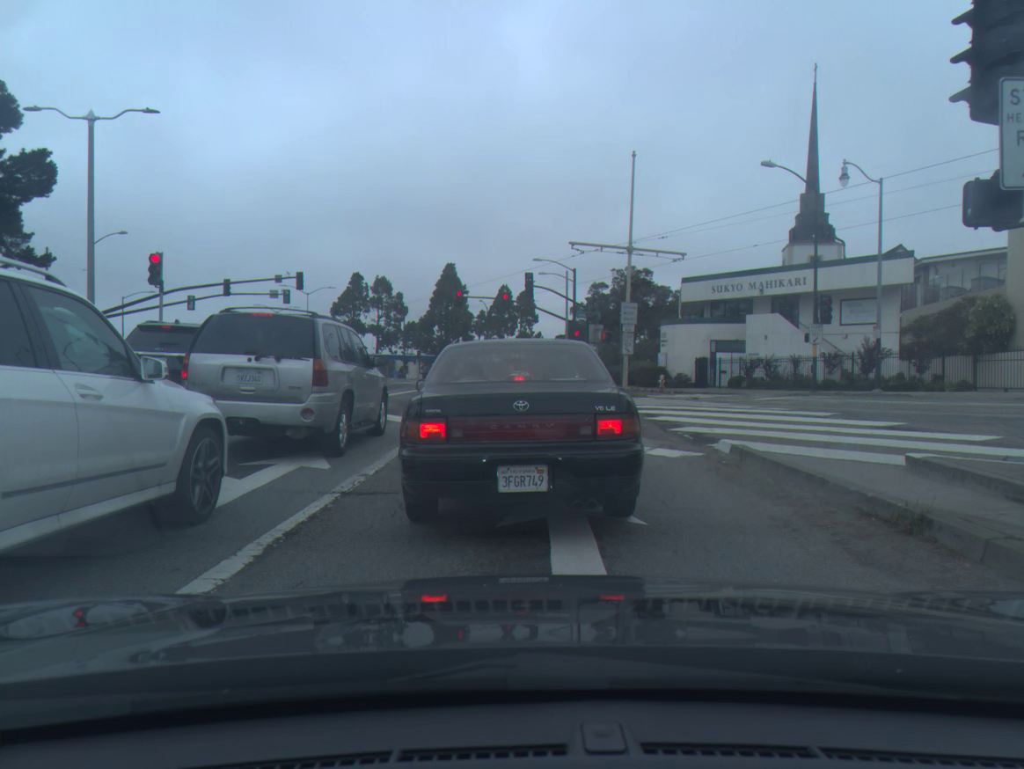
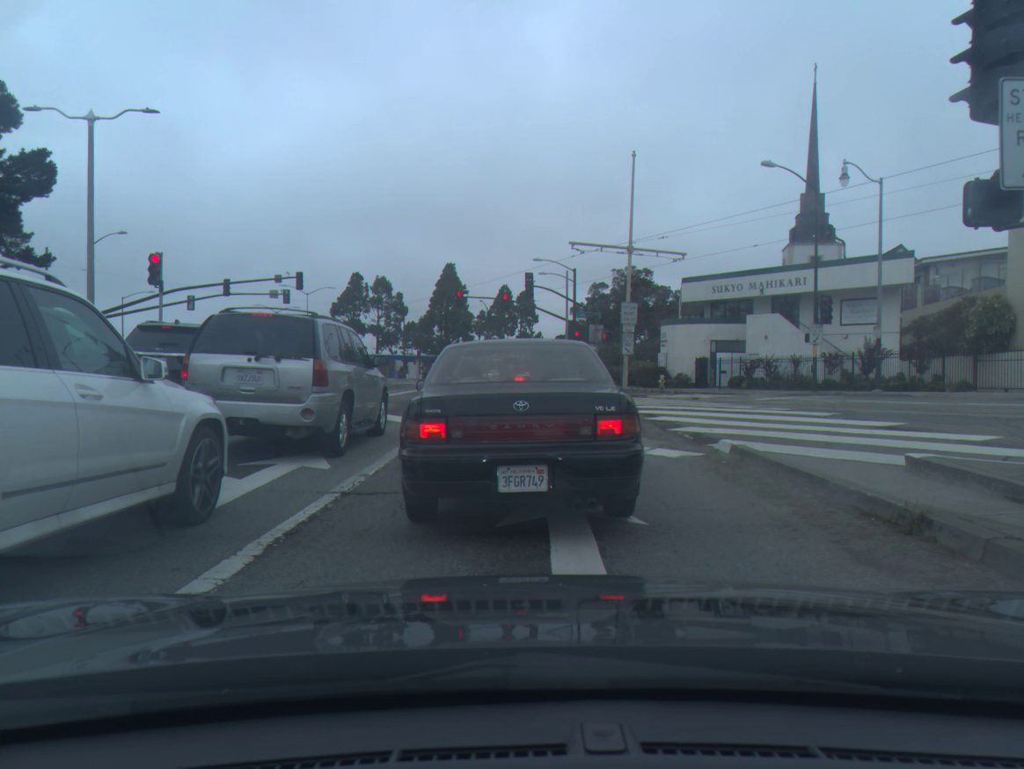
(0.0, 0.0) m; 0°
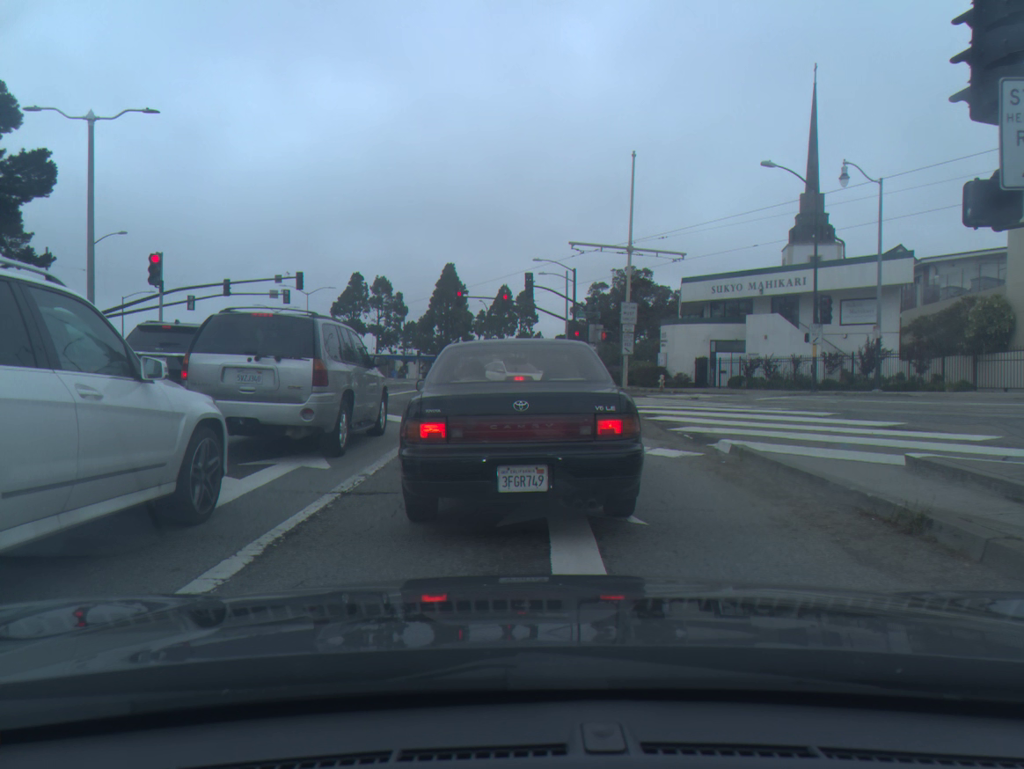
(0.0, 0.0) m; 0°
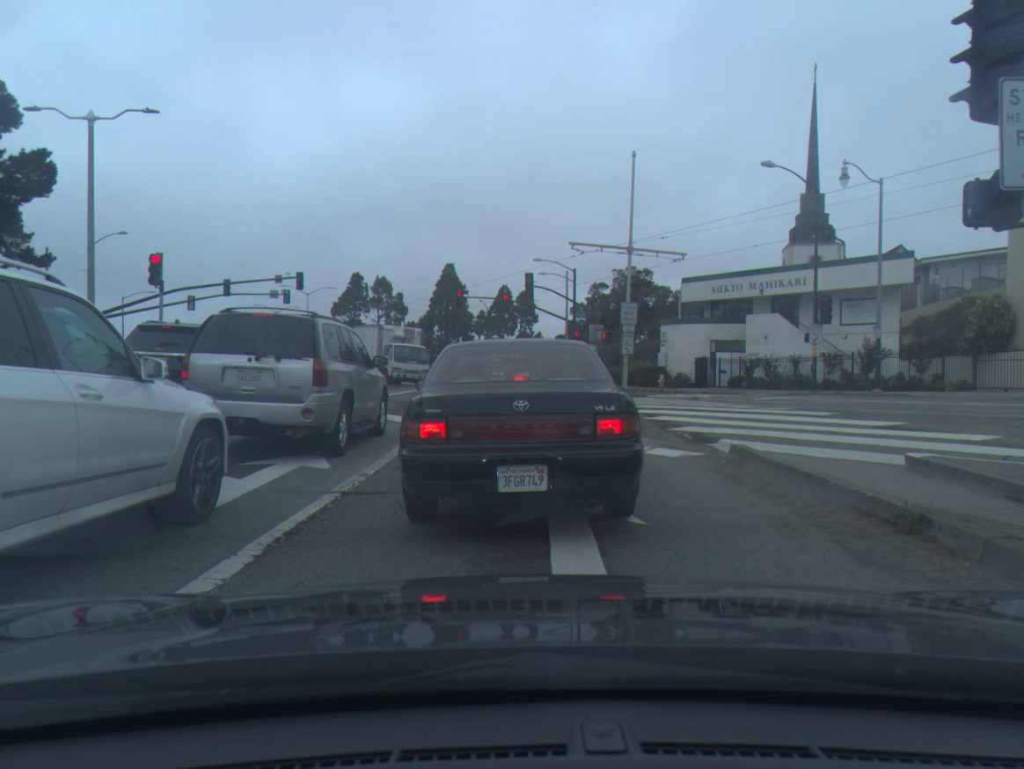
(+0.1, 0.0) m; 0°
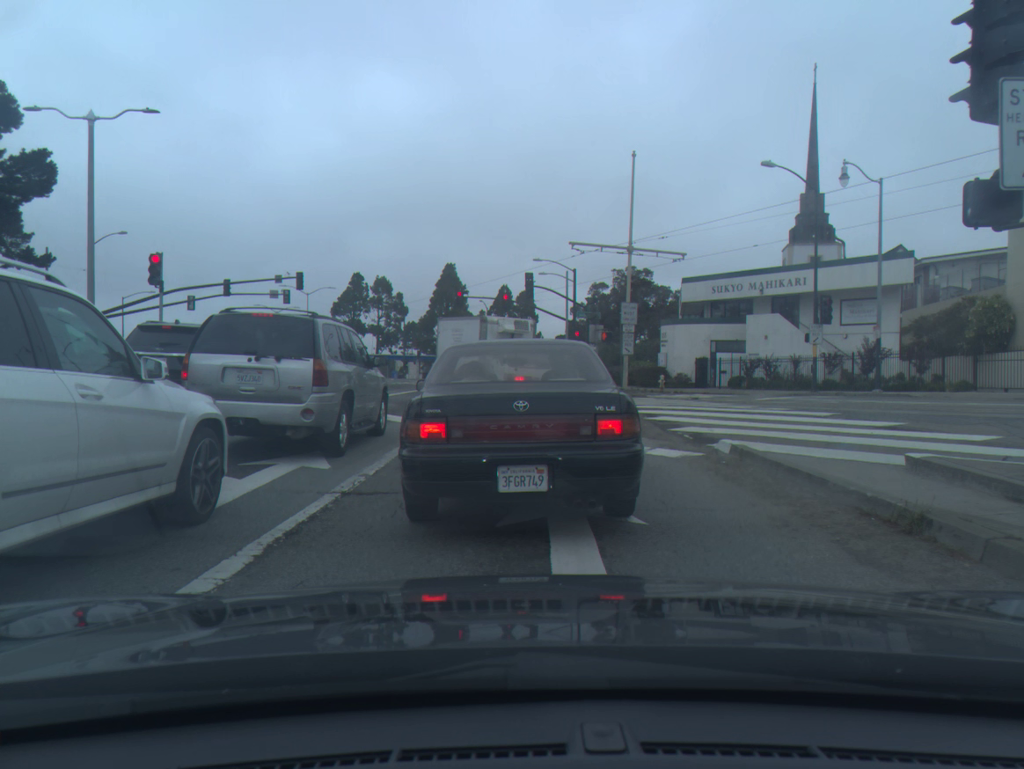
(0.0, 0.0) m; 0°
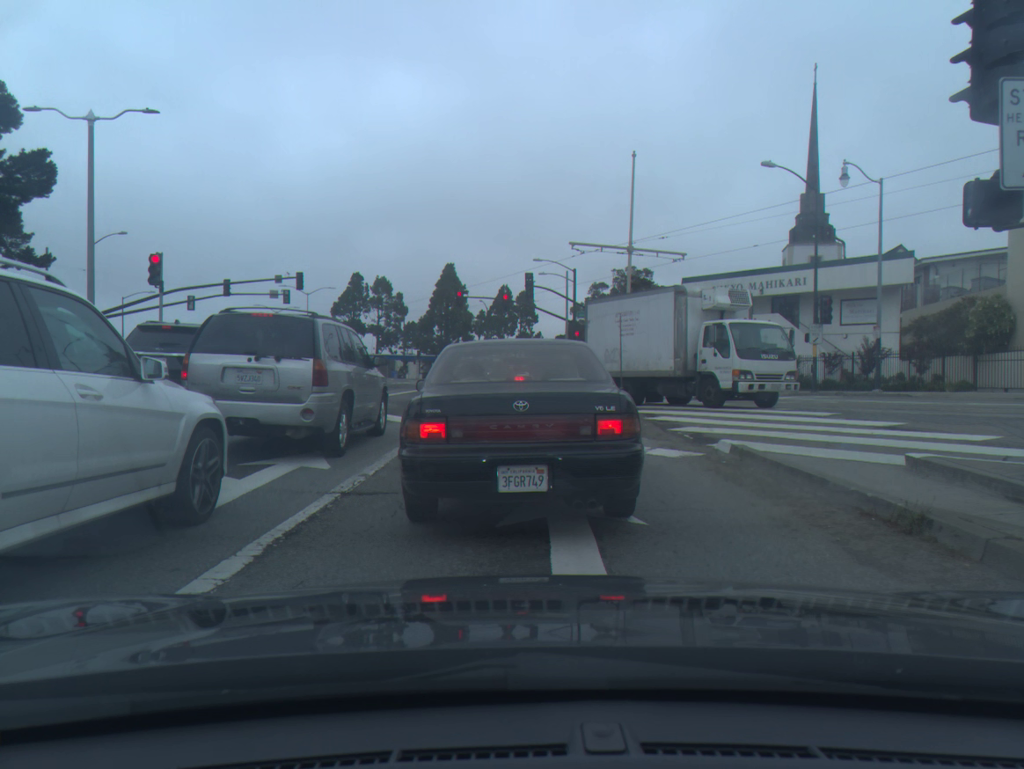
(0.0, 0.0) m; 0°
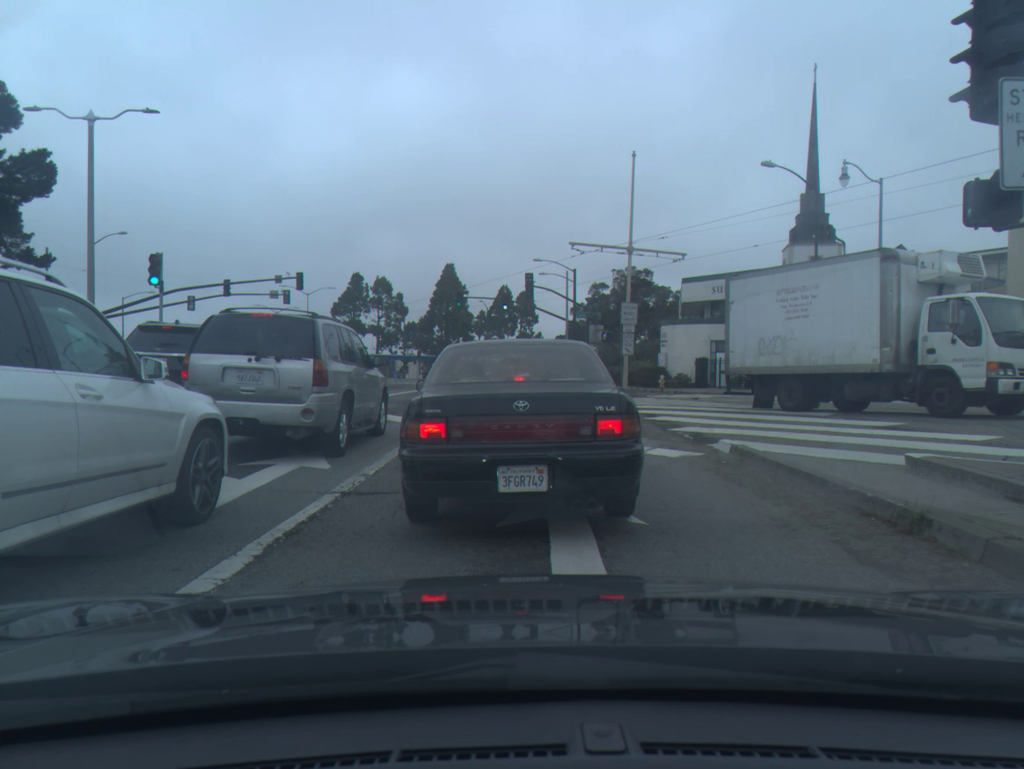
(0.0, 0.0) m; 0°
